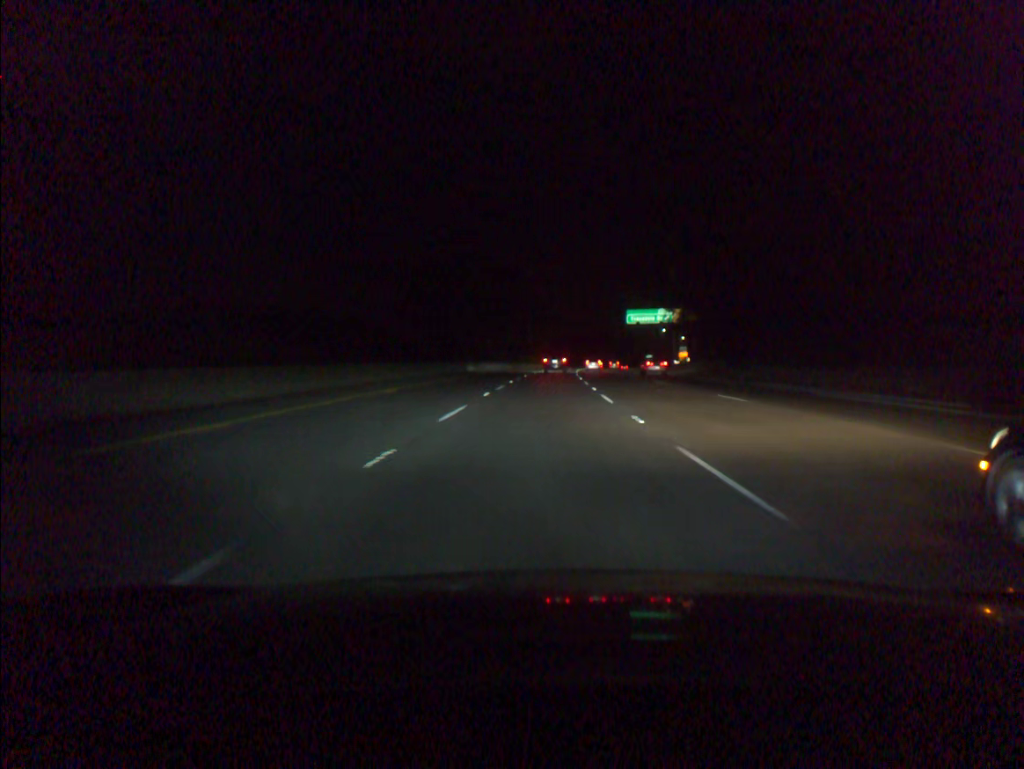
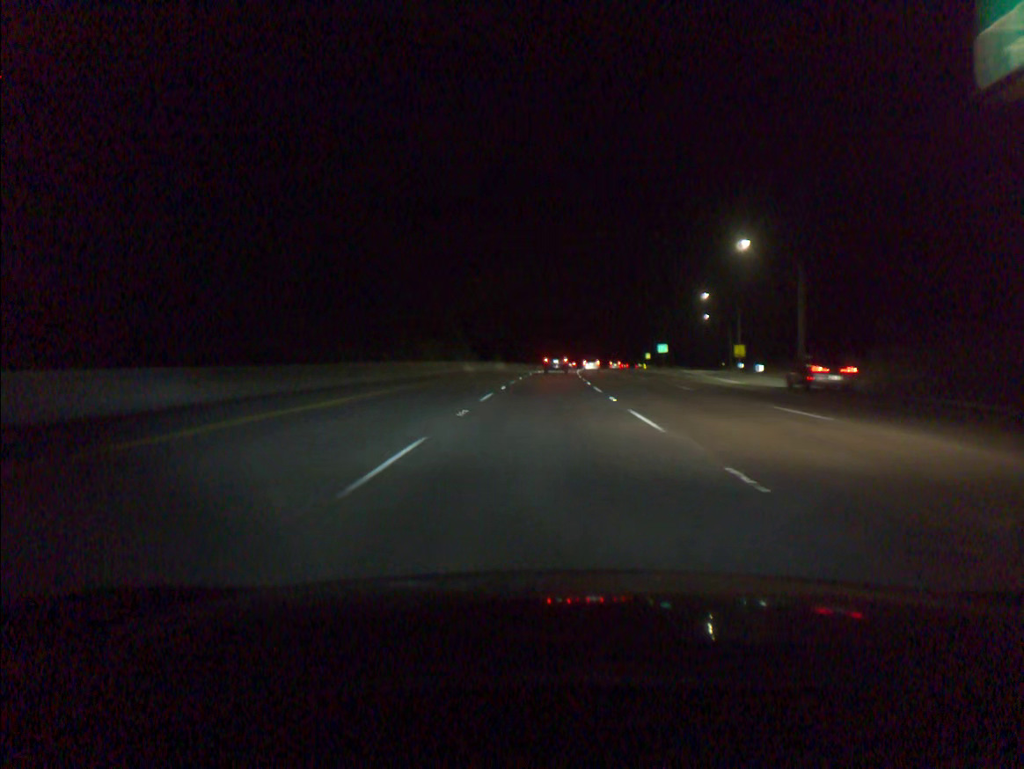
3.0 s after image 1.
(+2.7, +95.0) m; +4°
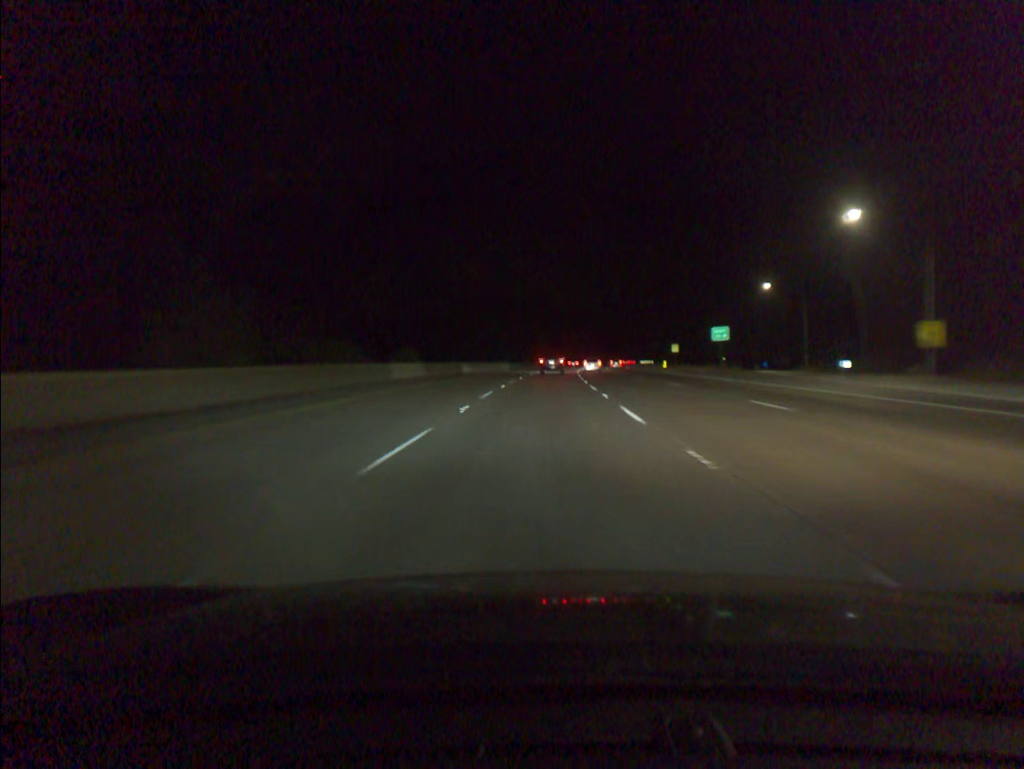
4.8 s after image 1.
(+1.1, +56.8) m; +2°
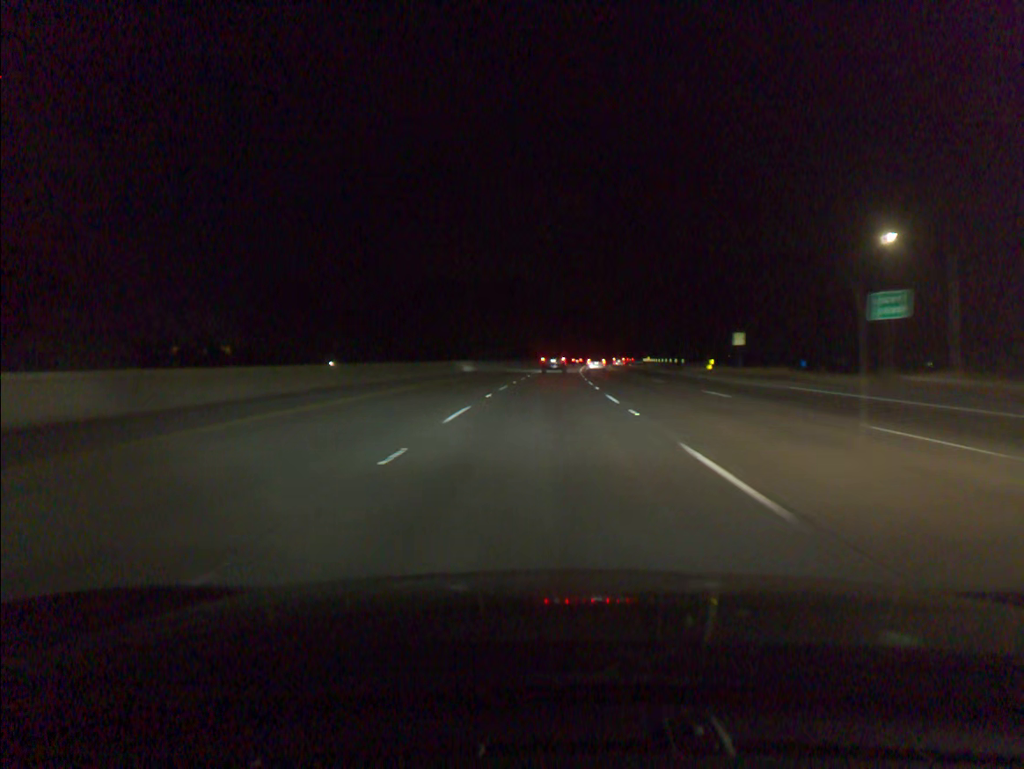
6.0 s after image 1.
(+0.4, +37.6) m; +1°
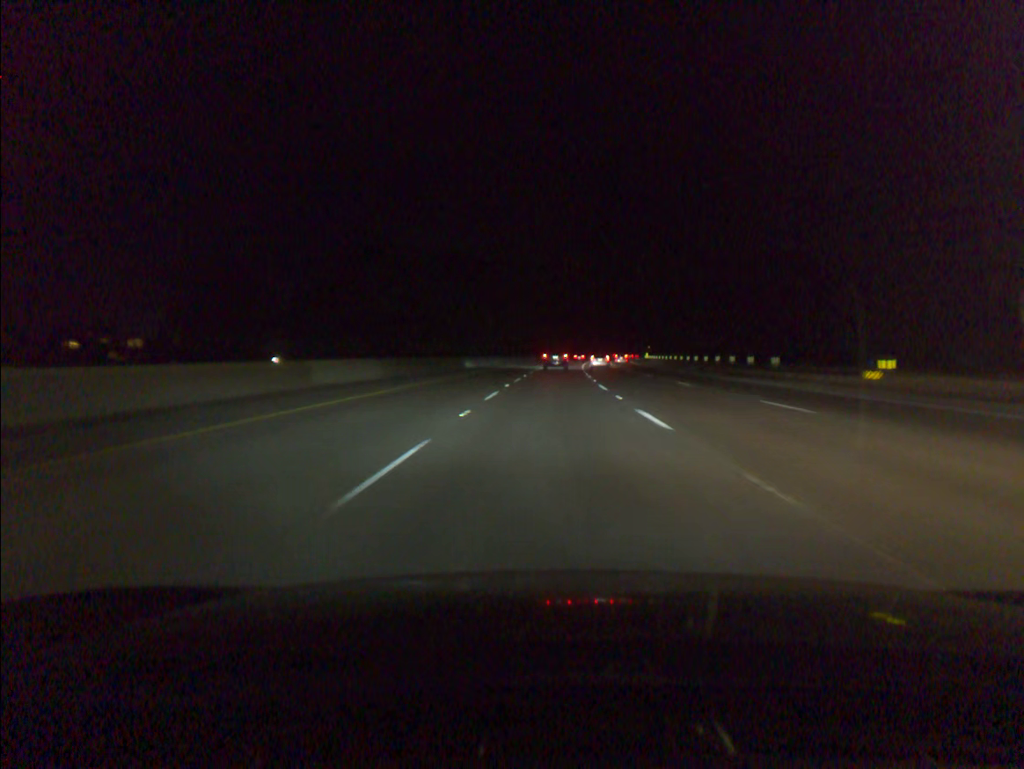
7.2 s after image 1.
(+0.4, +37.3) m; +1°
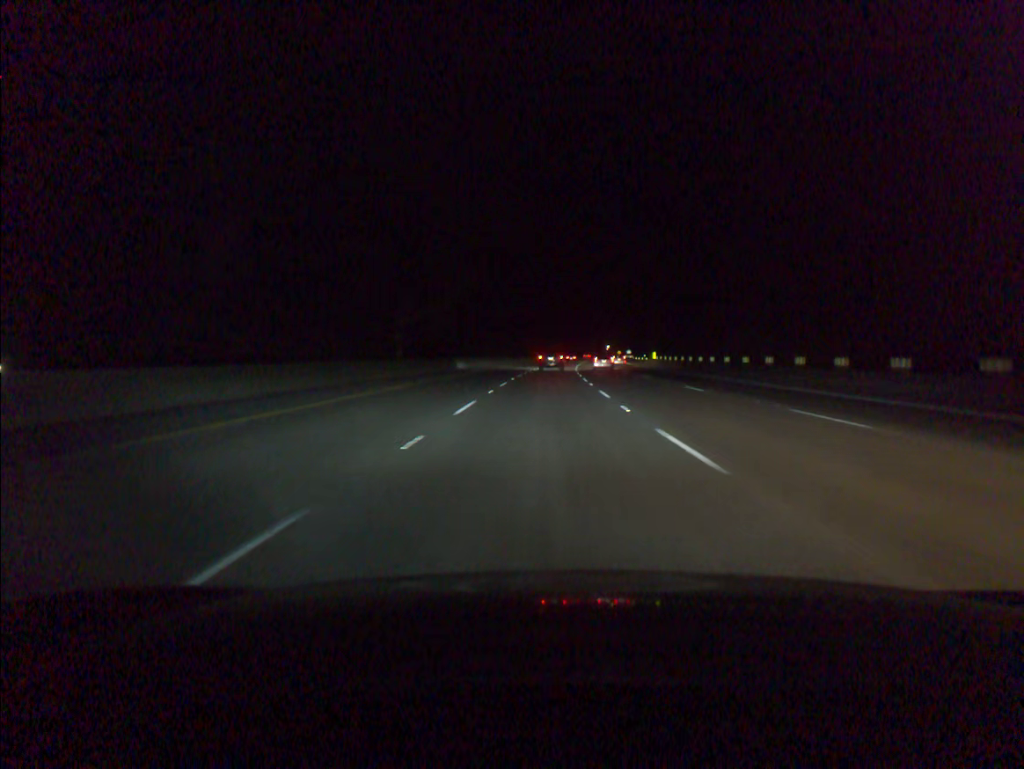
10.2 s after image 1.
(+3.4, +92.2) m; +4°
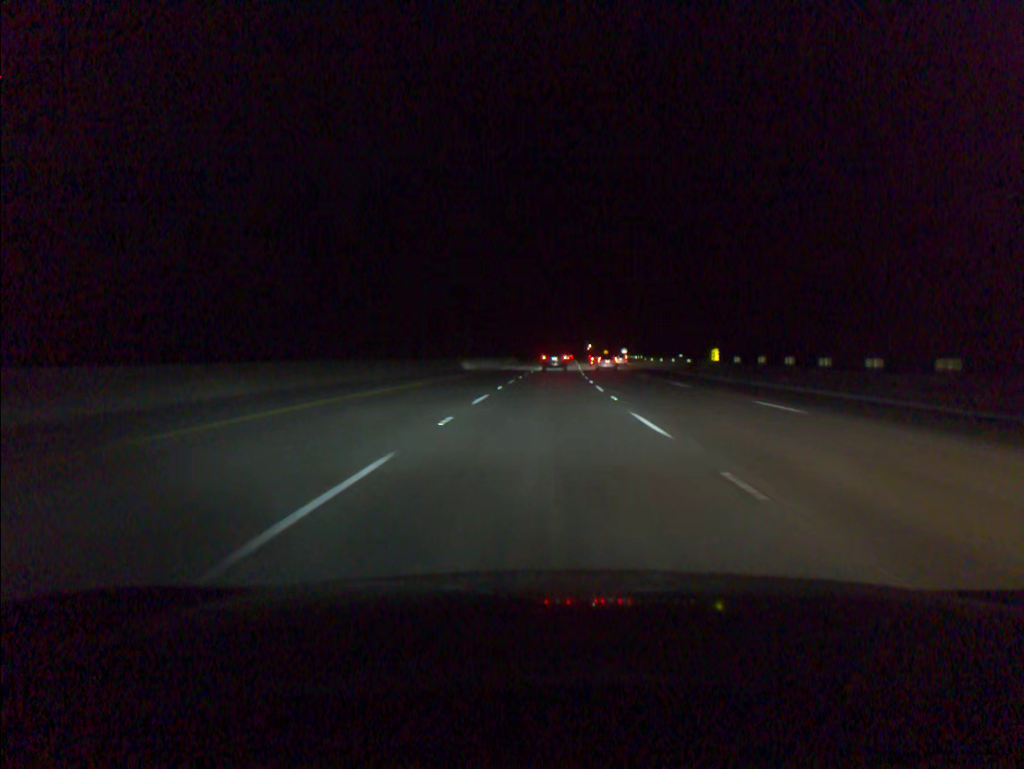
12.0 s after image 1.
(+0.9, +54.8) m; +2°
